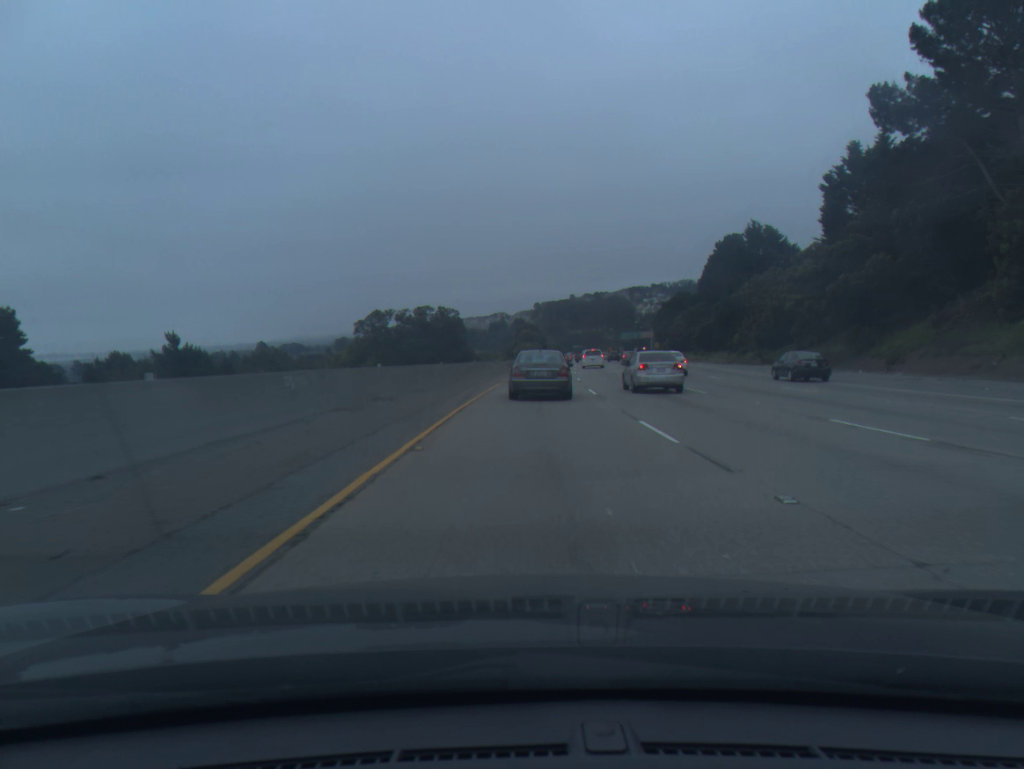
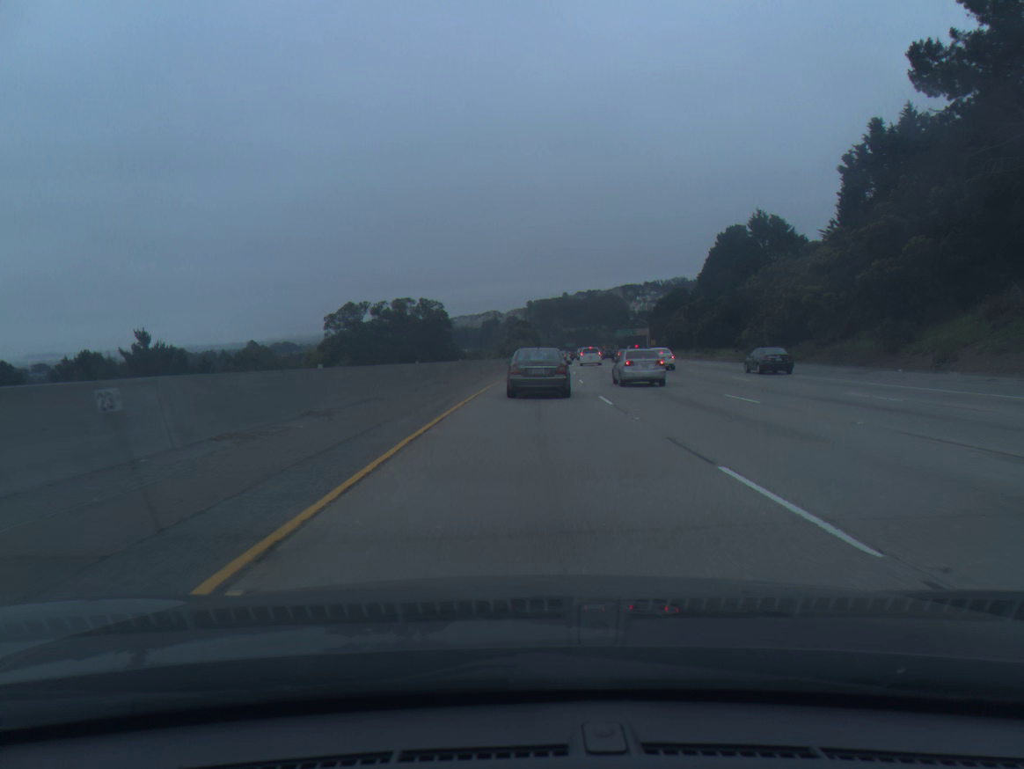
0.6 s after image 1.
(0.0, +6.5) m; 0°
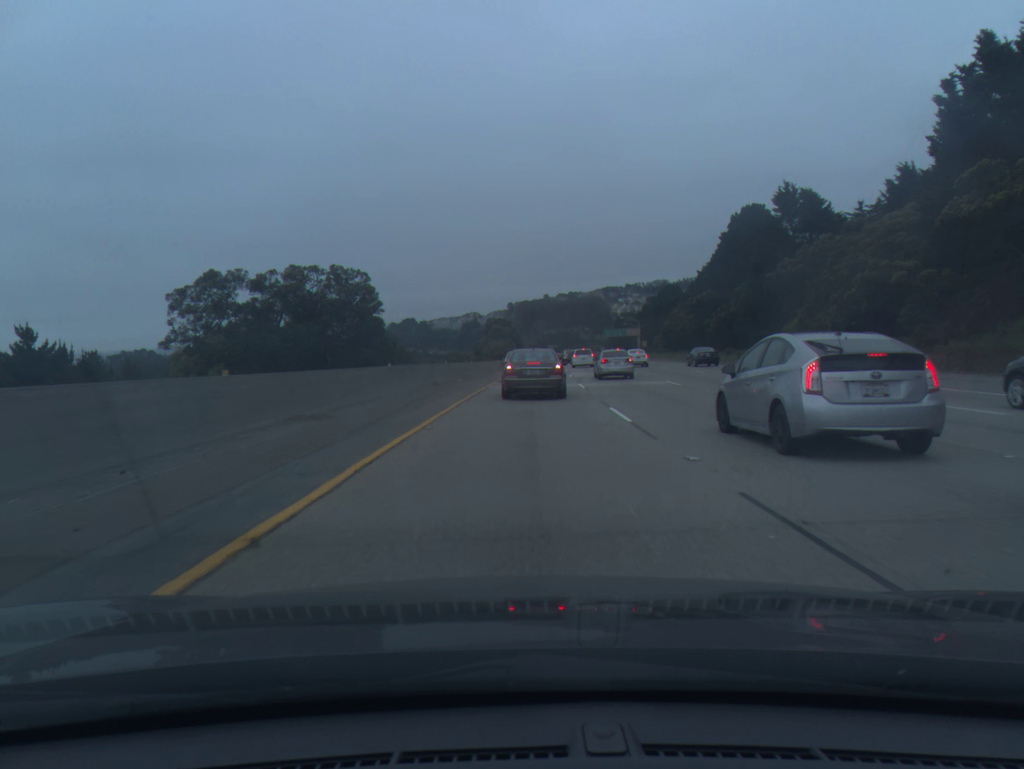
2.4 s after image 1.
(+0.2, +19.6) m; +1°
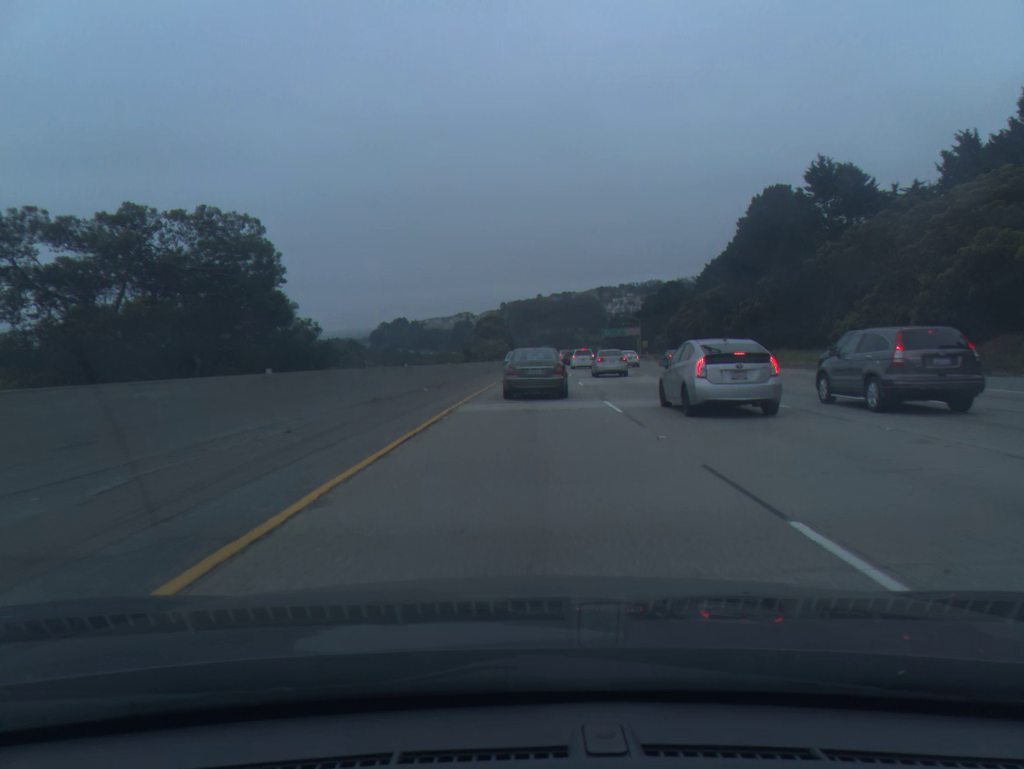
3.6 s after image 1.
(+0.1, +12.6) m; 0°
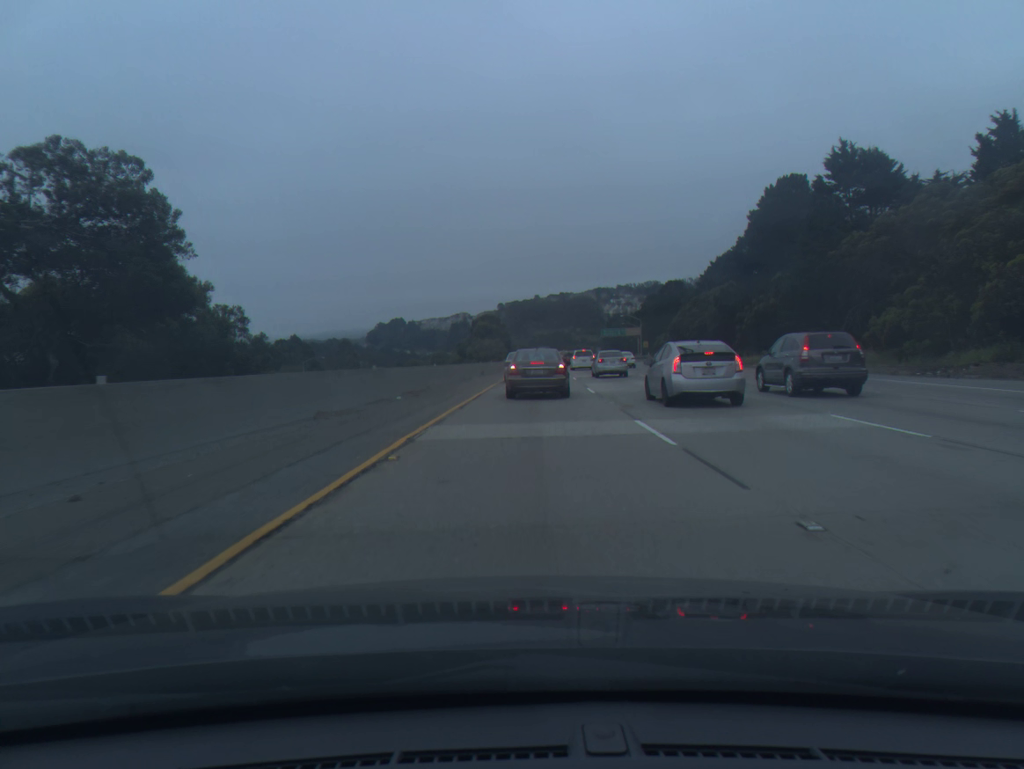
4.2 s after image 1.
(0.0, +6.0) m; 0°
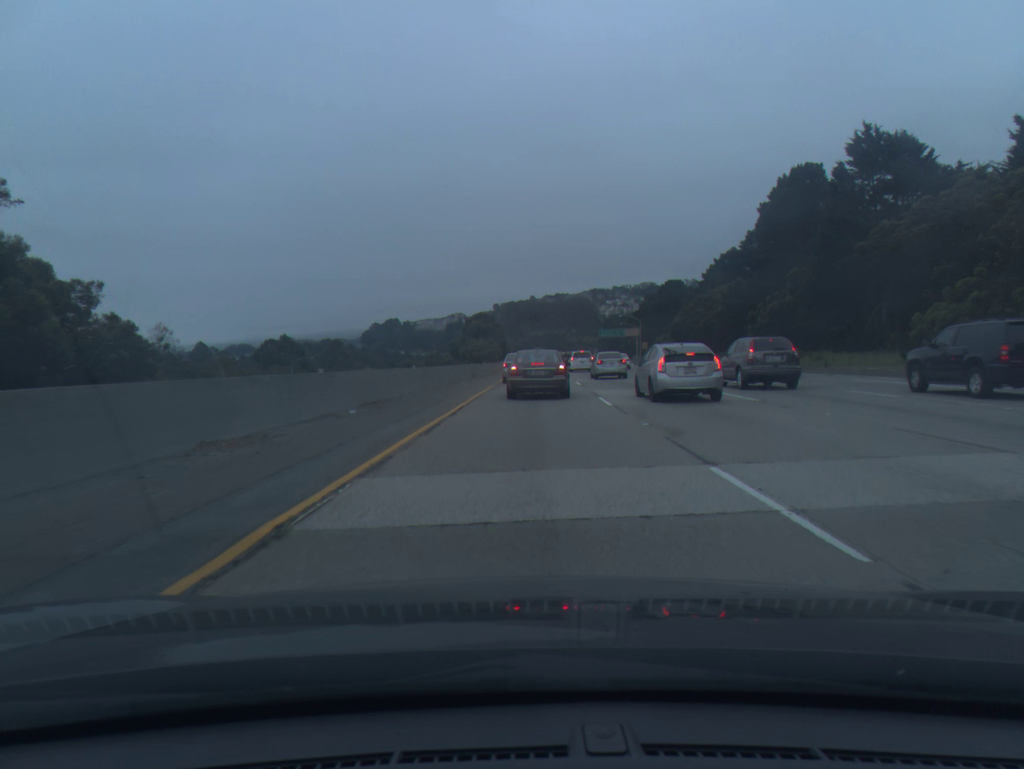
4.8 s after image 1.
(0.0, +6.0) m; 0°
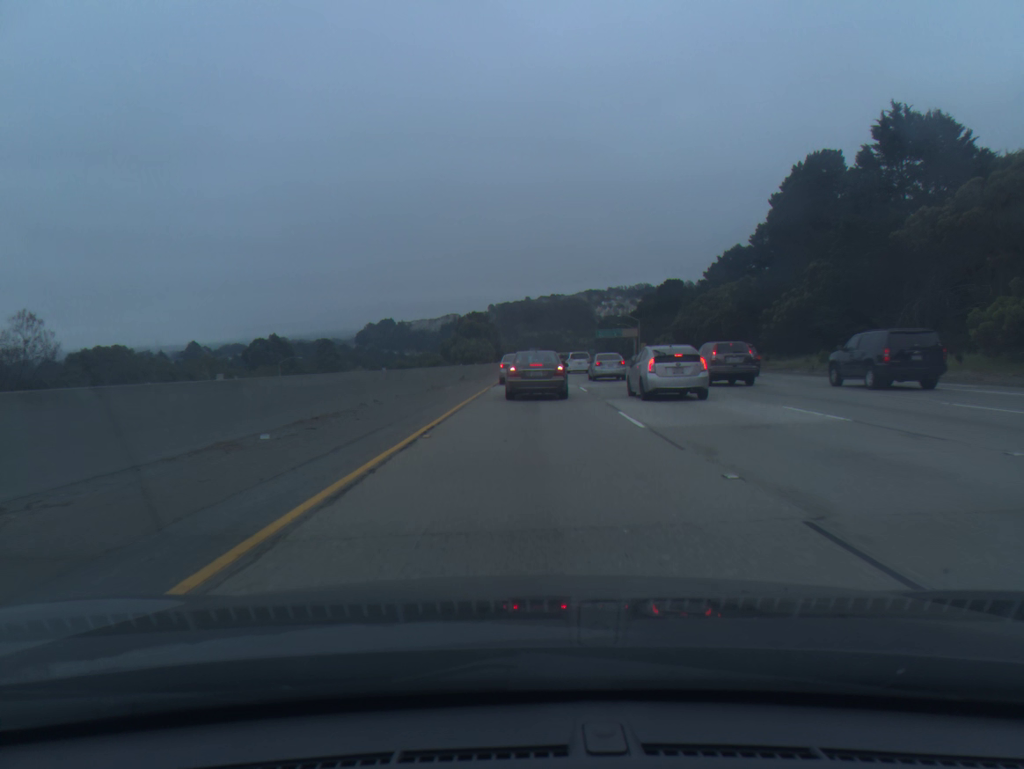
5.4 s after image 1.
(0.0, +5.9) m; 0°
